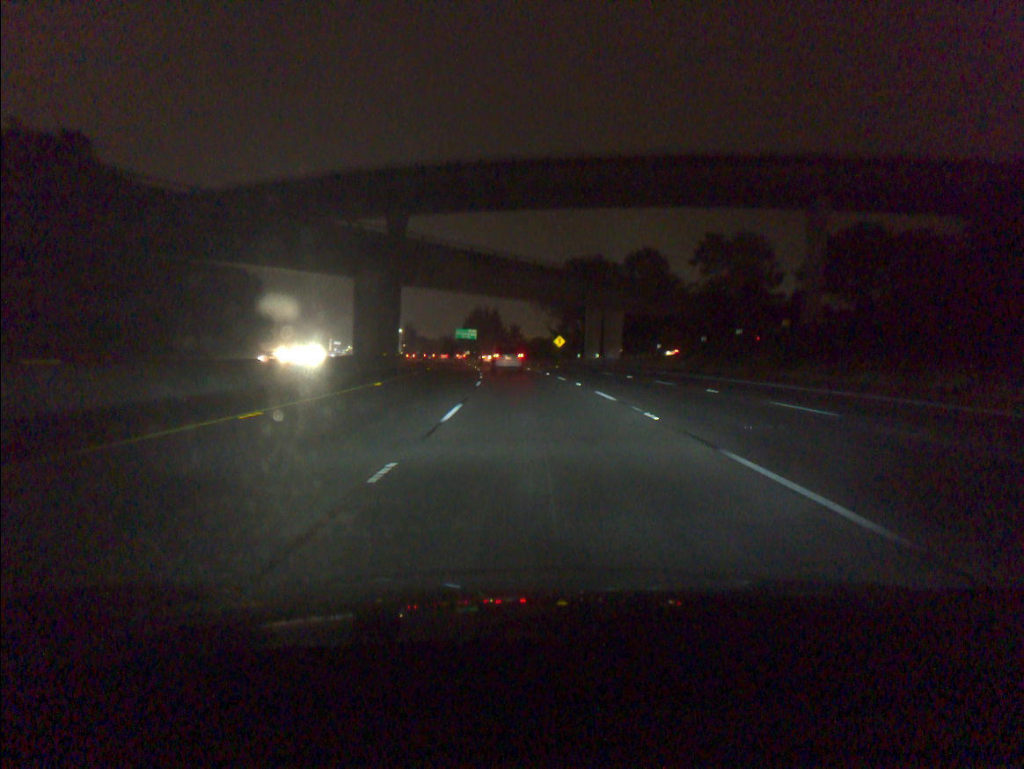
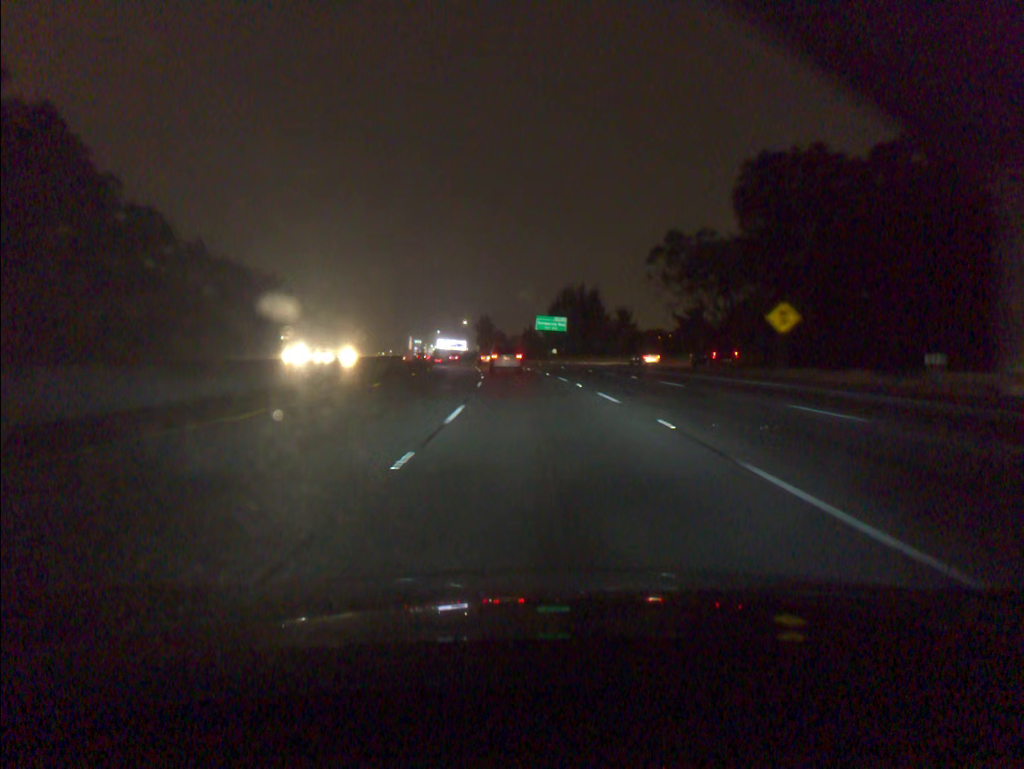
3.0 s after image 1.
(-4.3, +73.4) m; -7°
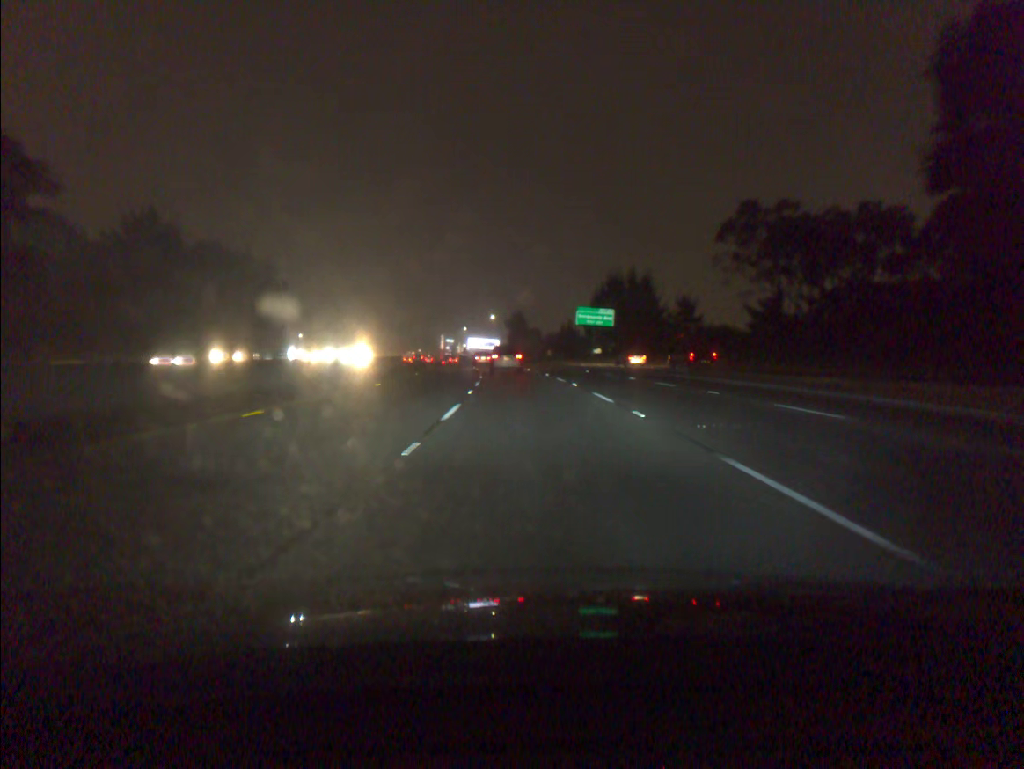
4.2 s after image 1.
(-0.7, +28.7) m; -3°
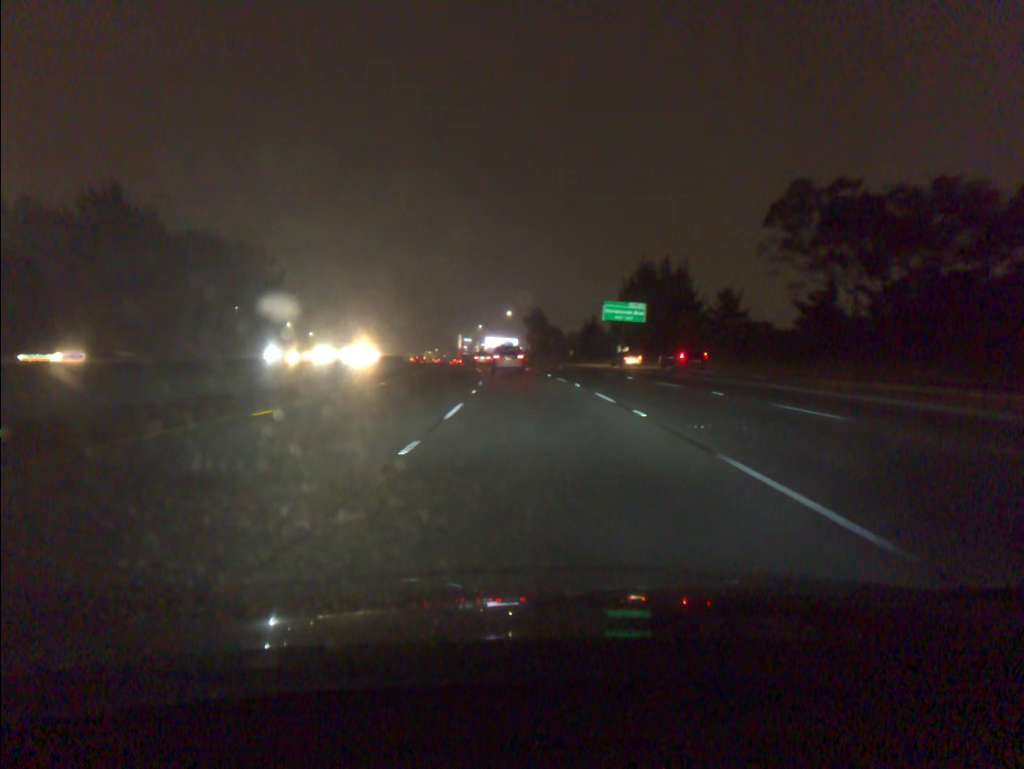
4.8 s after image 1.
(-0.2, +14.3) m; -1°
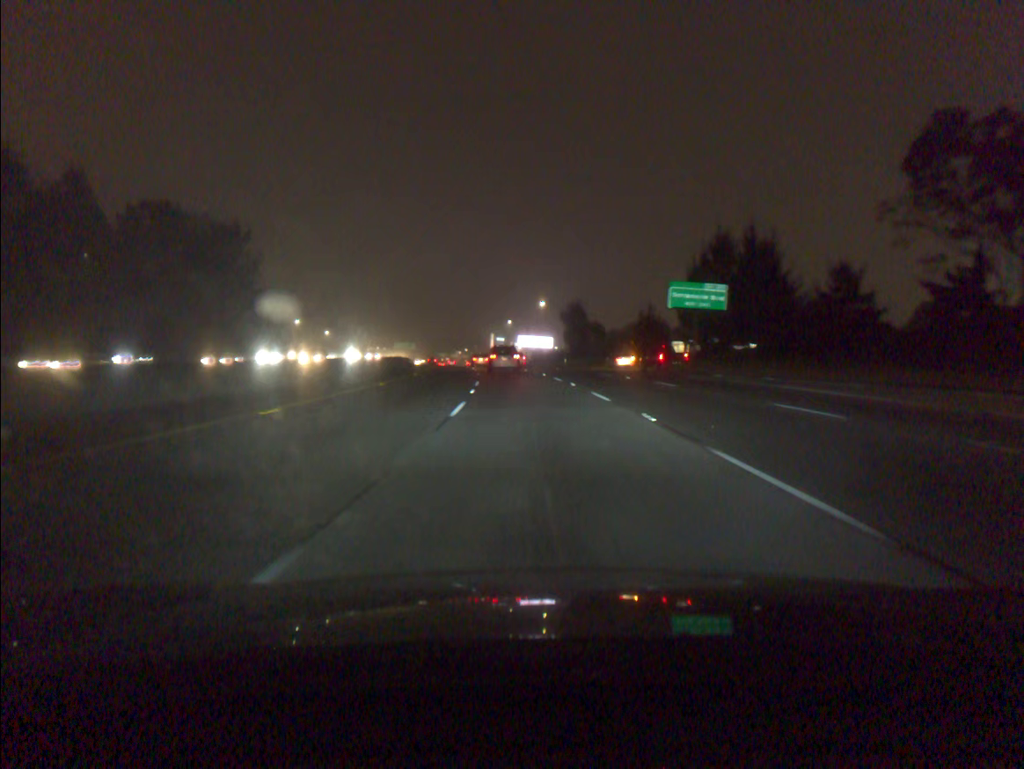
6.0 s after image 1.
(-0.7, +28.6) m; -3°
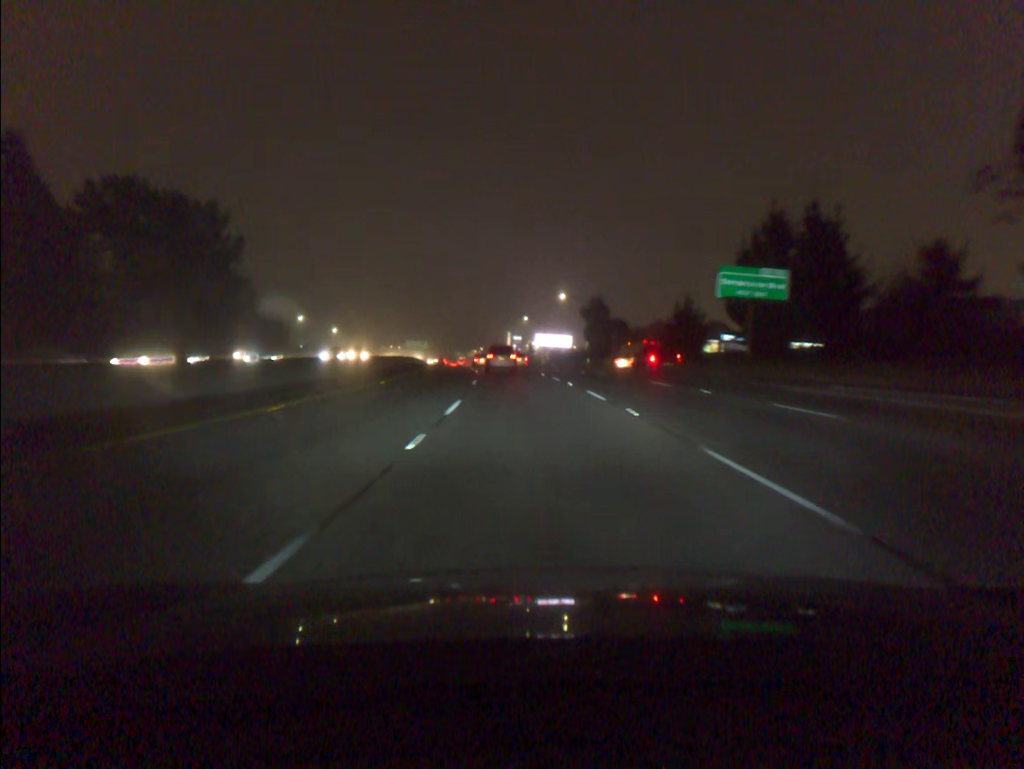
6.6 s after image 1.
(-0.2, +14.3) m; -1°
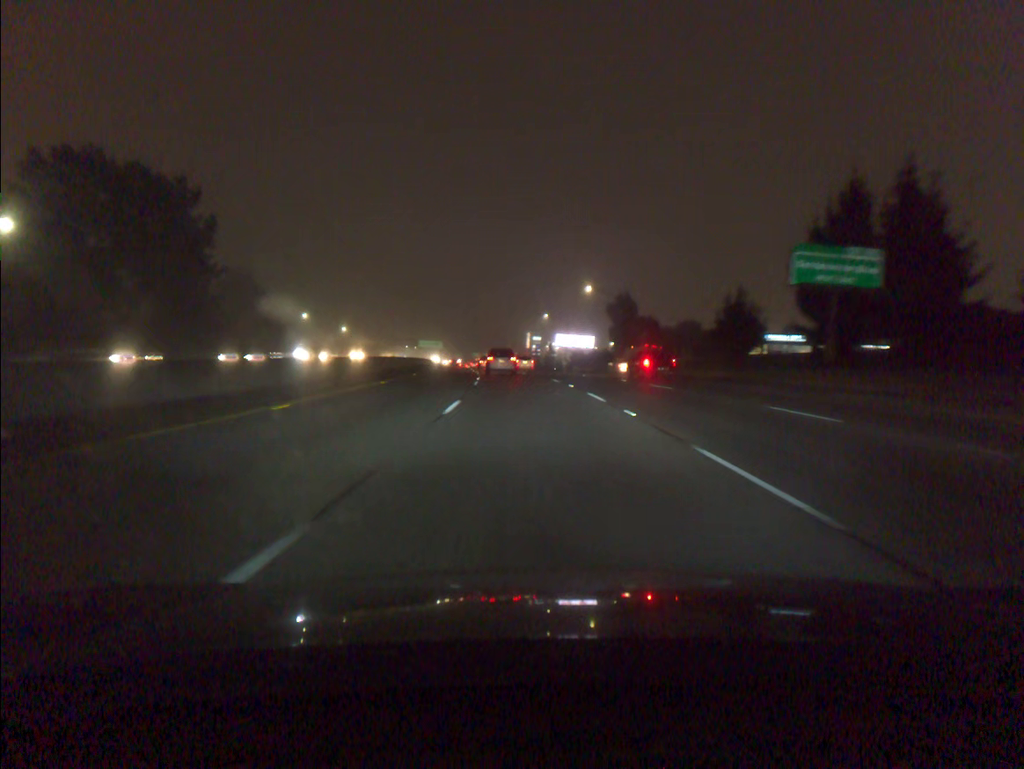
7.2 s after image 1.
(-0.2, +14.3) m; -1°
